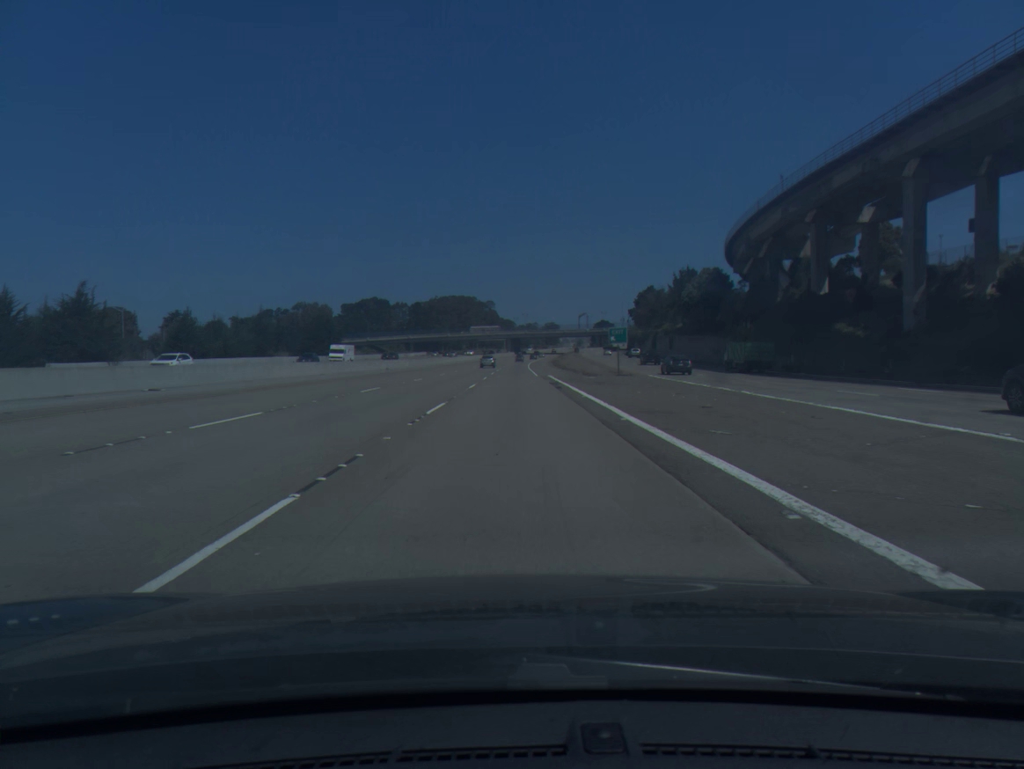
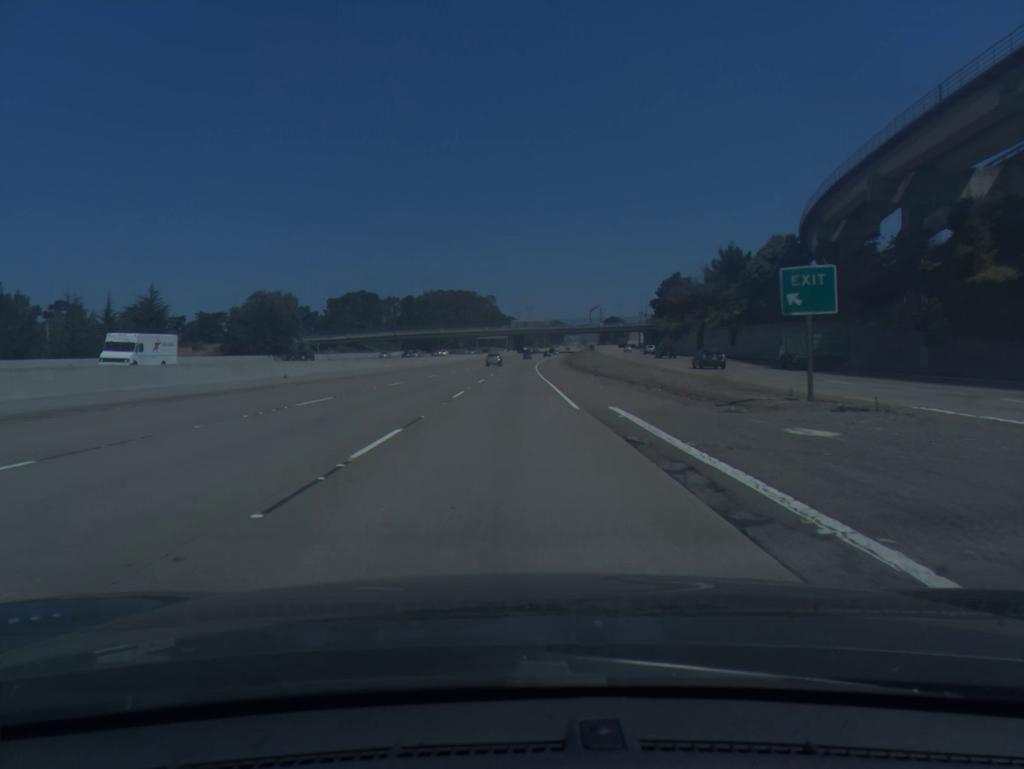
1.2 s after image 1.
(0.0, +37.2) m; 0°
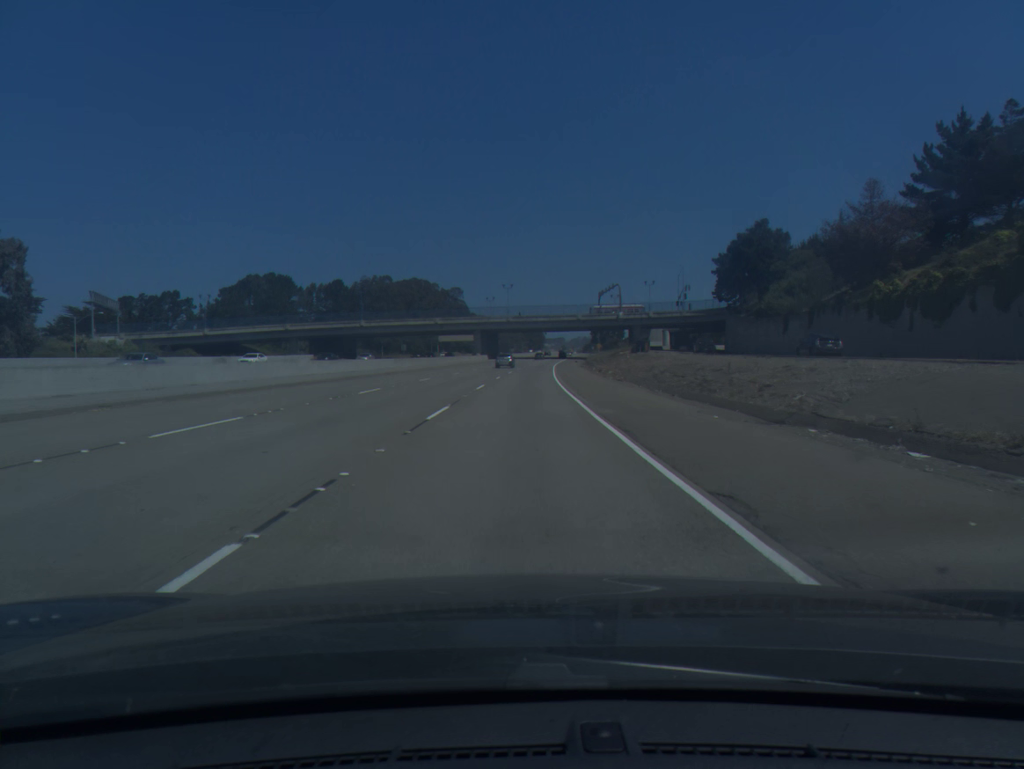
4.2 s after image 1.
(+0.4, +95.0) m; +2°
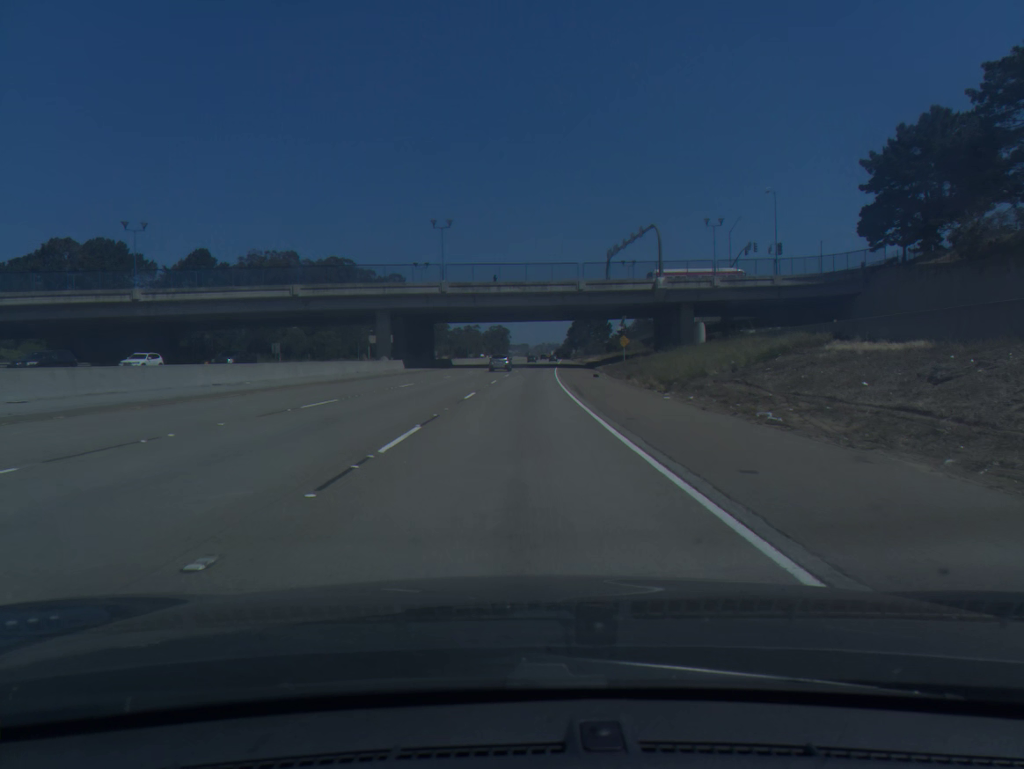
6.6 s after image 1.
(+1.9, +77.9) m; +3°
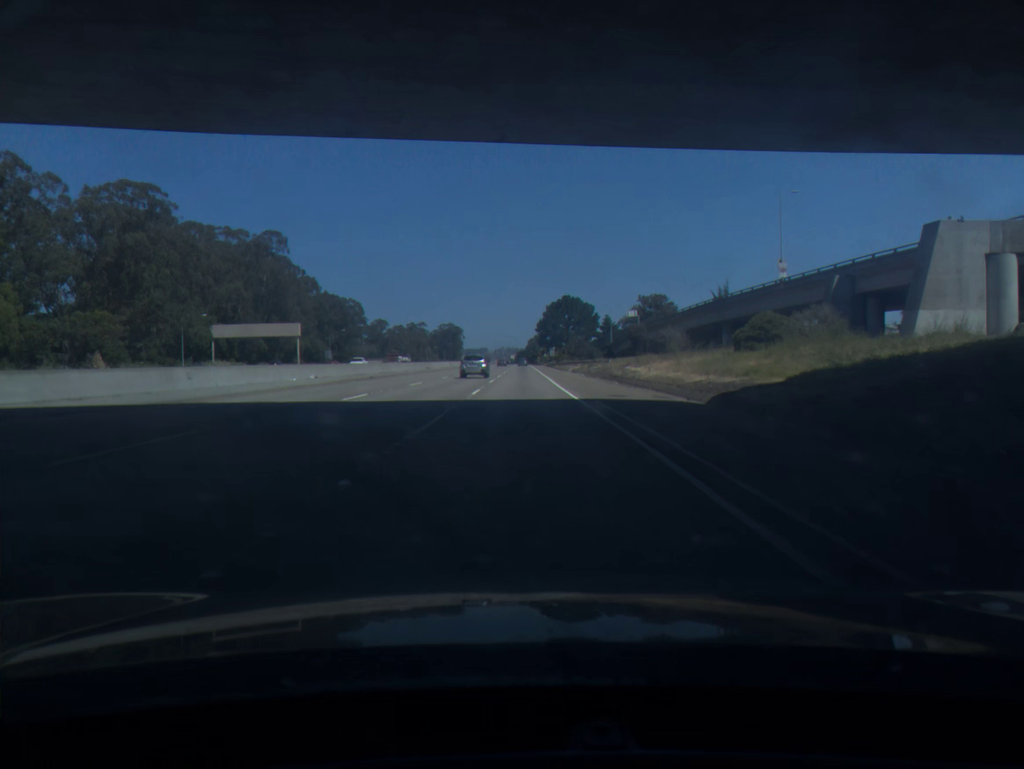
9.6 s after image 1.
(+3.1, +98.8) m; +3°
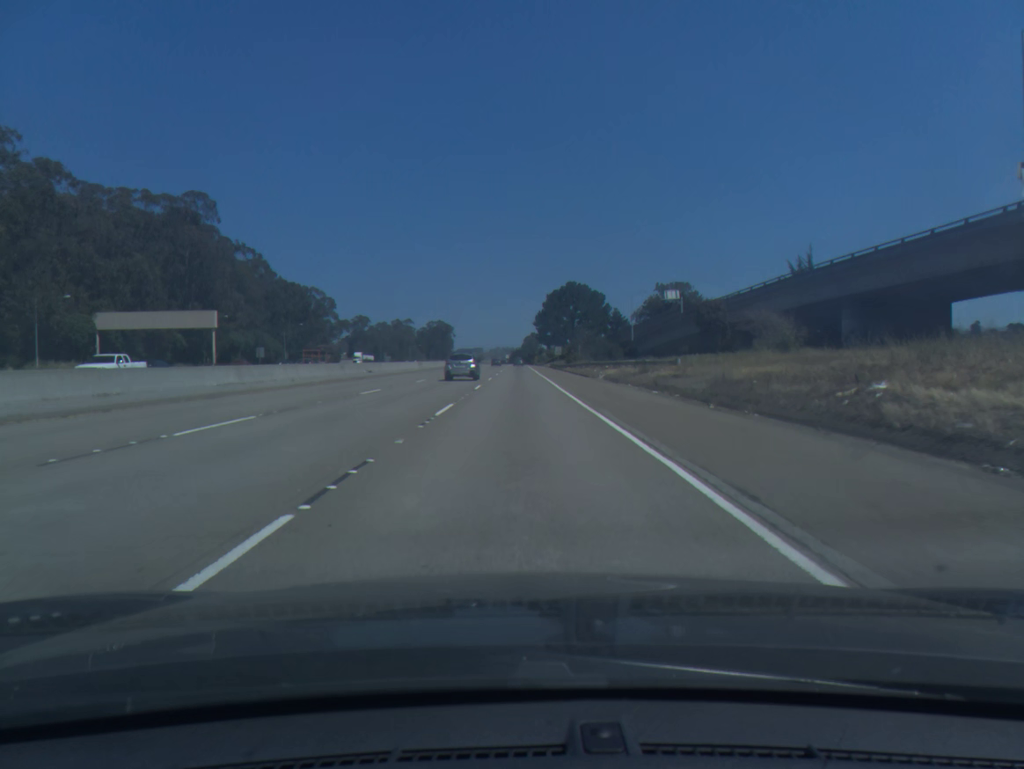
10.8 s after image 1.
(+0.1, +39.9) m; 0°
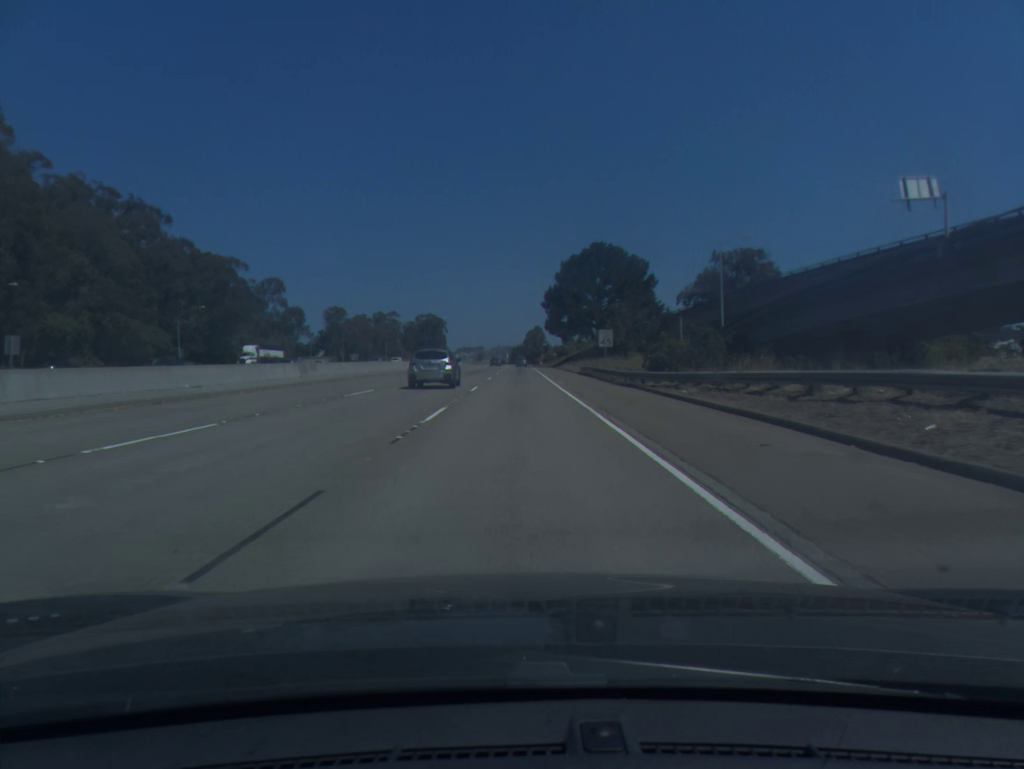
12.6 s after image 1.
(0.0, +60.2) m; 0°
